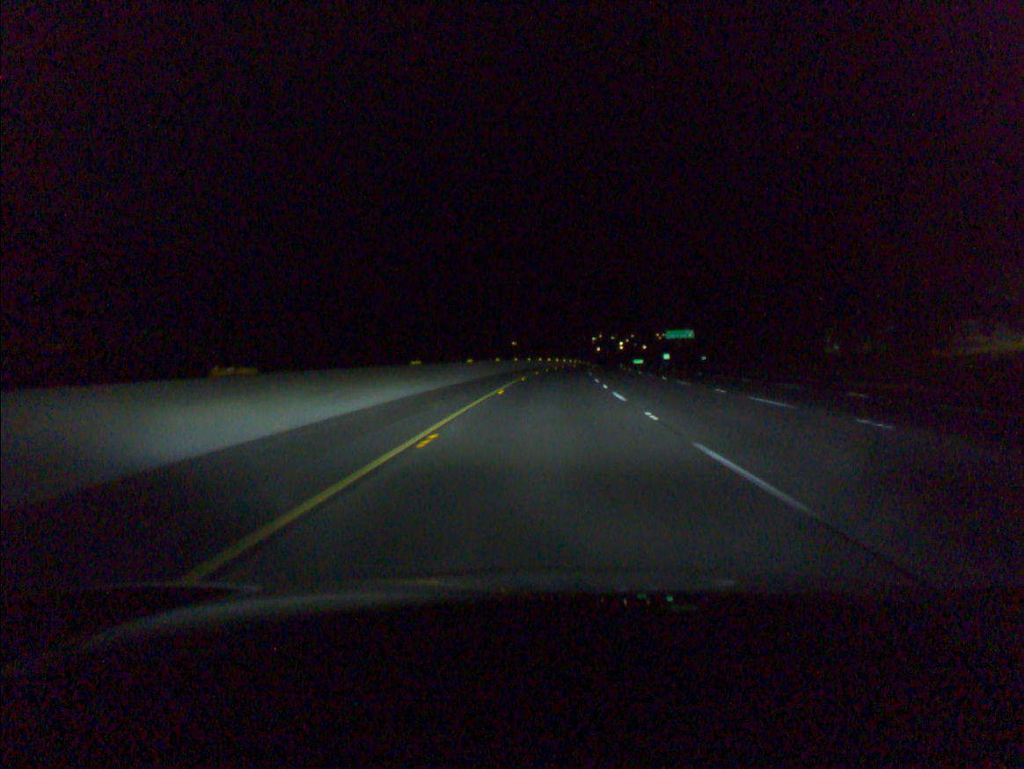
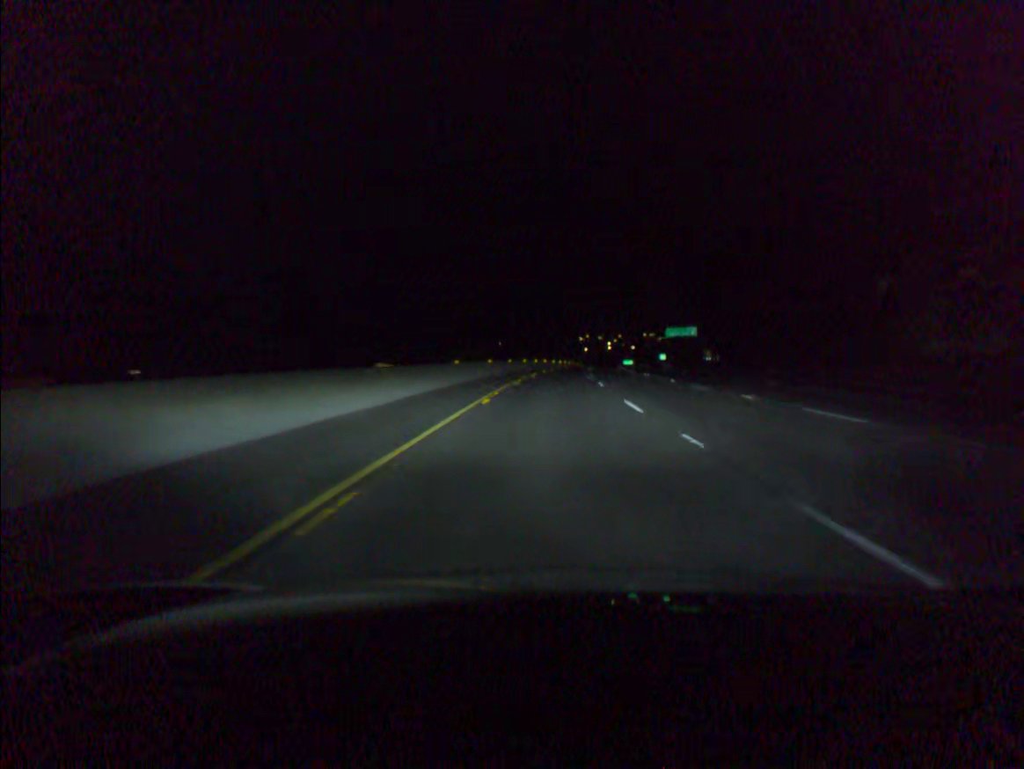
(+0.2, +19.4) m; +1°
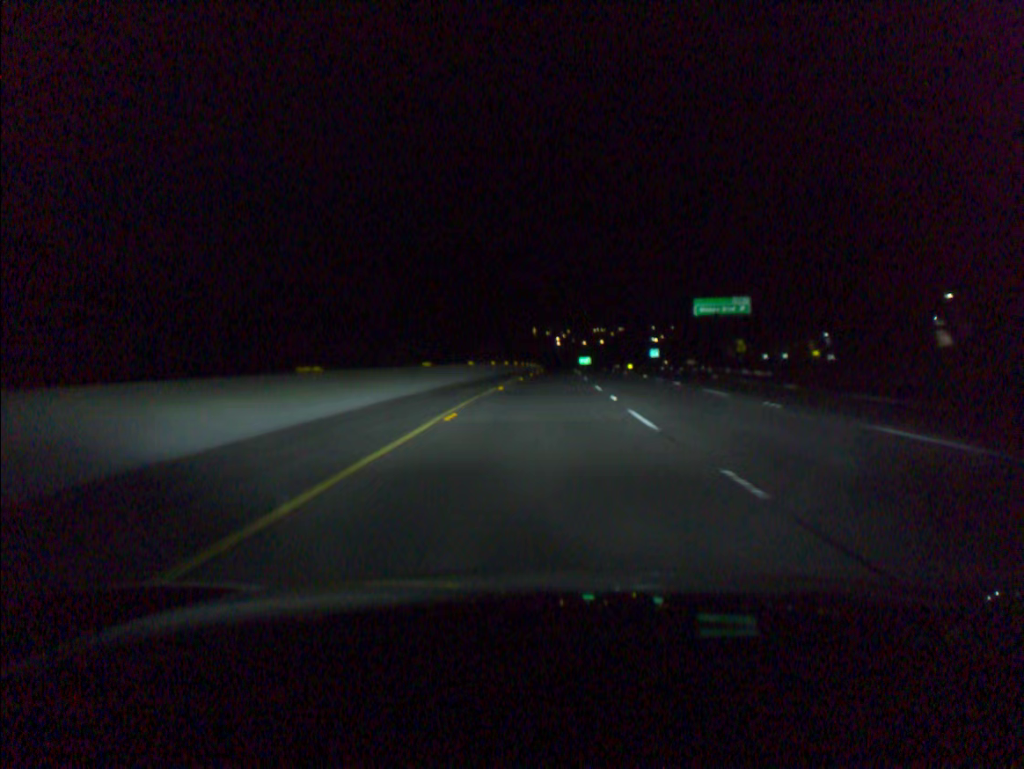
(+2.8, +78.0) m; +4°
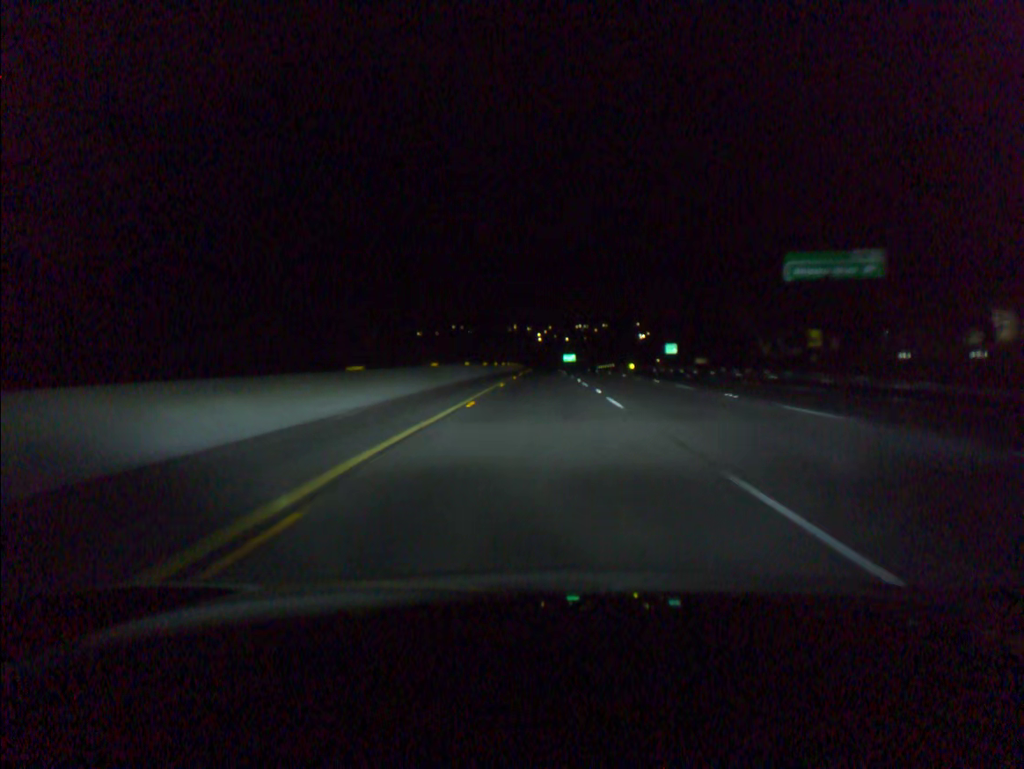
(+0.5, +39.2) m; +1°
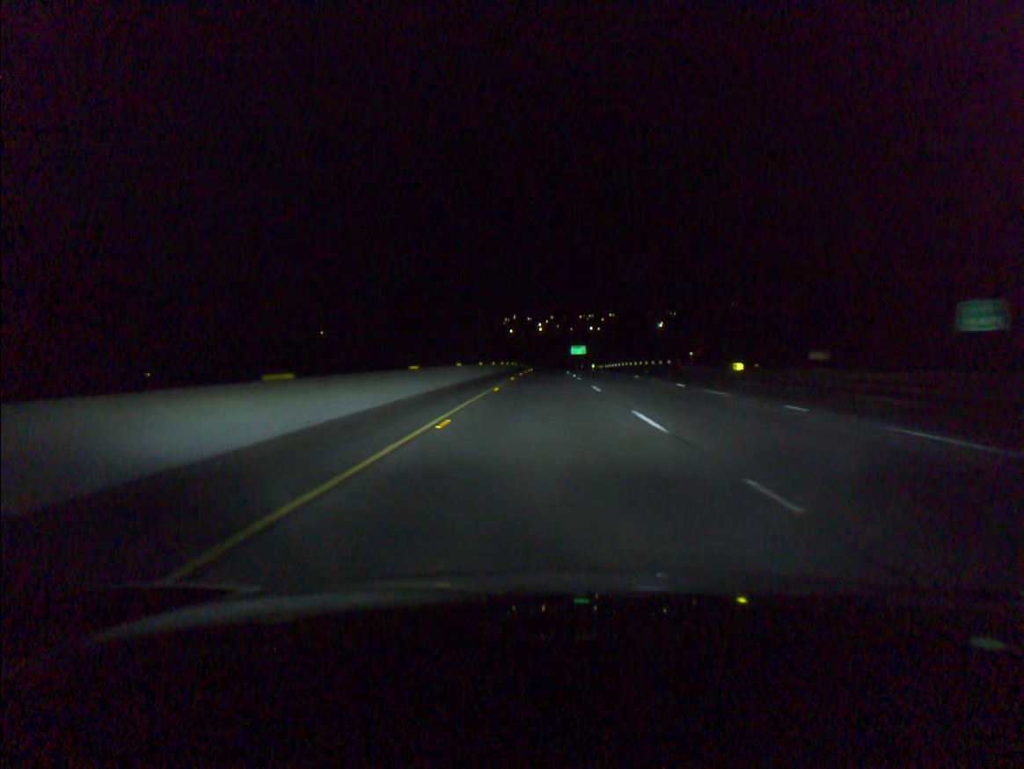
(+0.1, +78.8) m; 0°
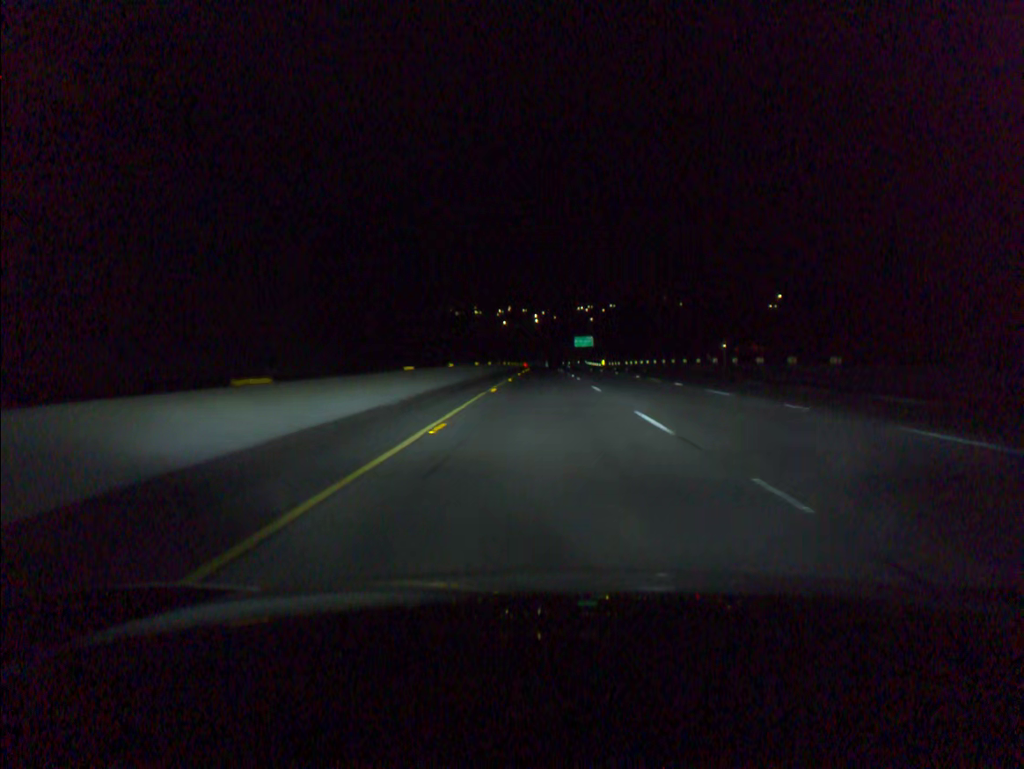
(+0.1, +59.2) m; 0°
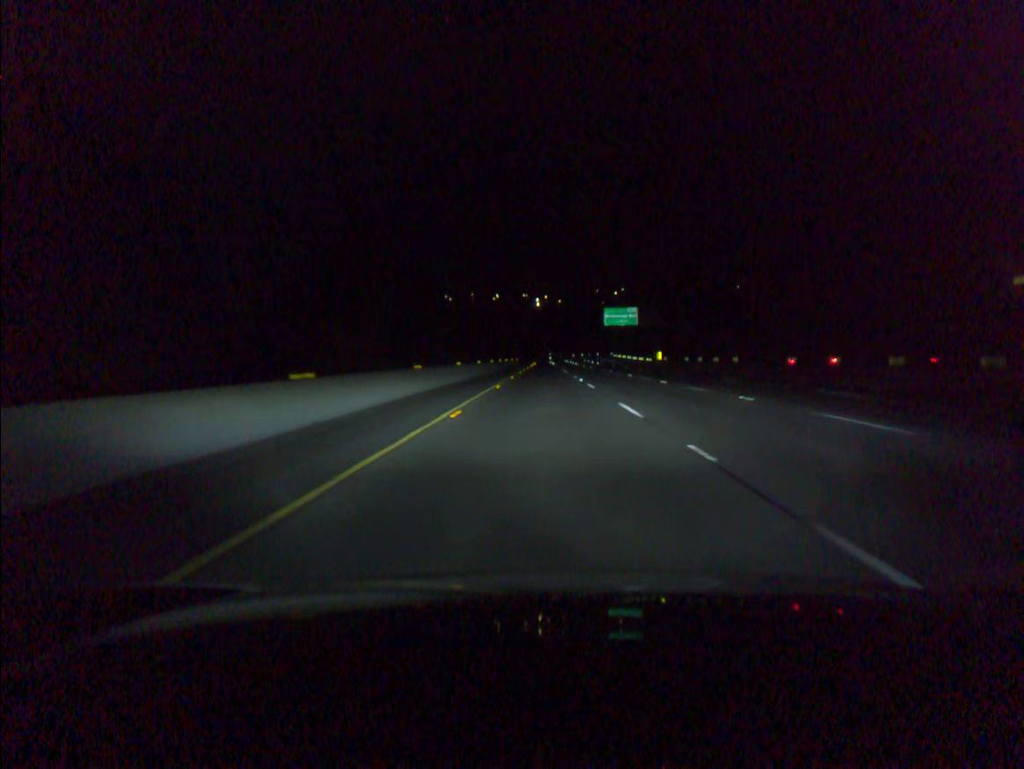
(+0.1, +98.9) m; 0°
